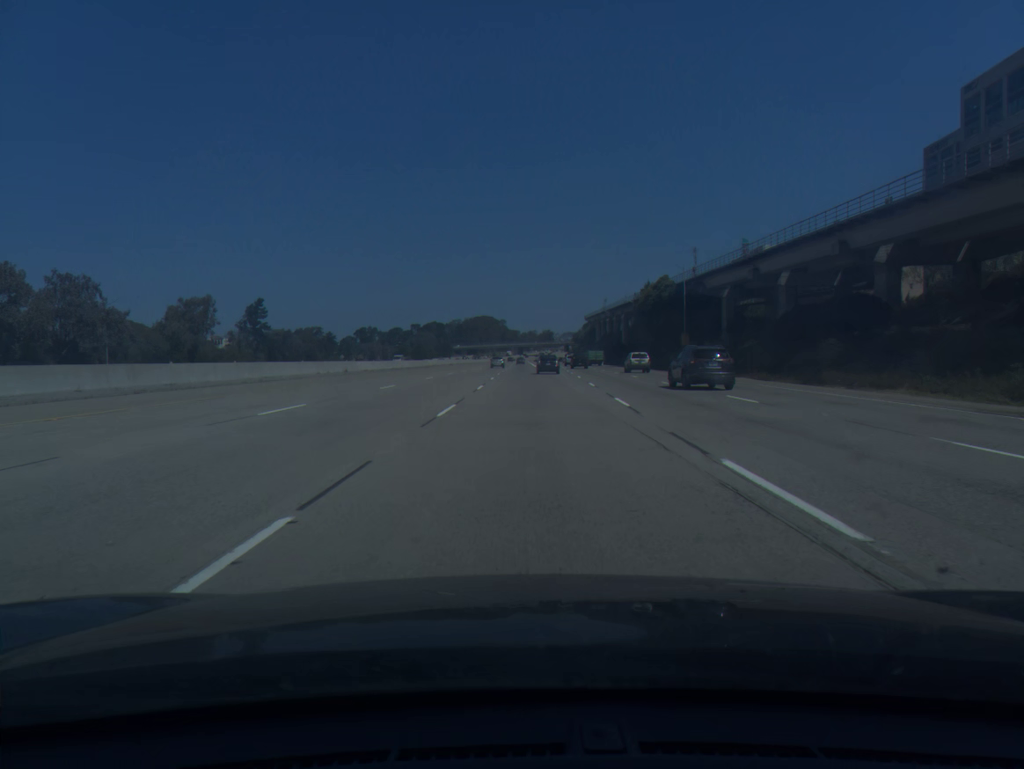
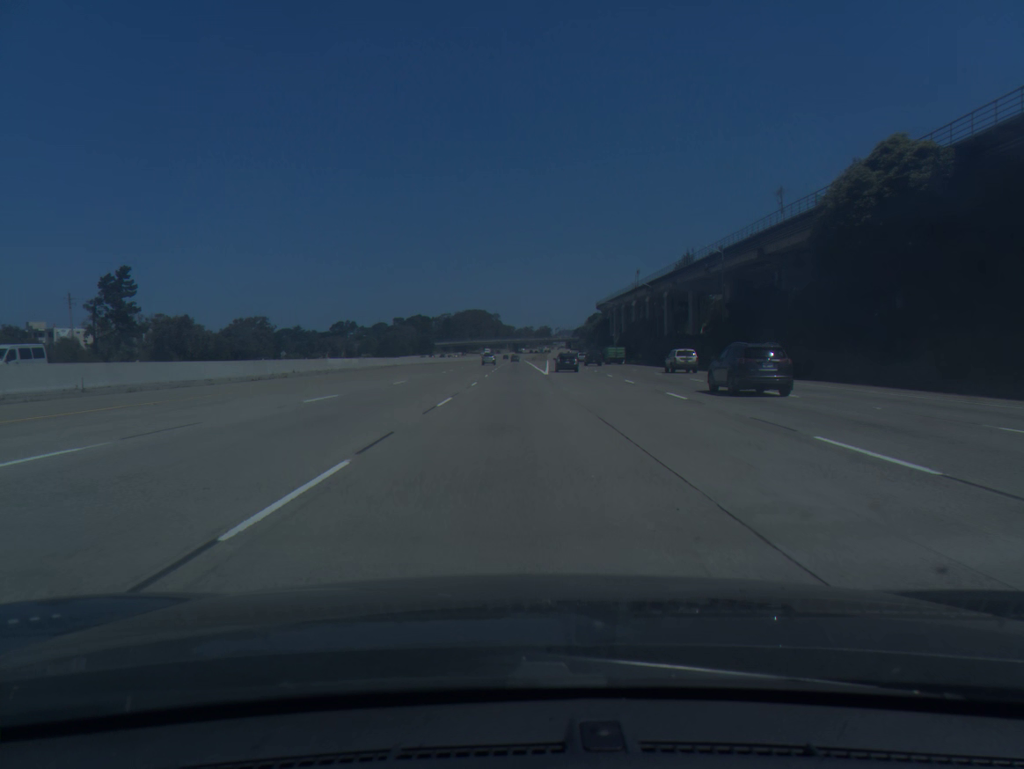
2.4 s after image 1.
(+0.3, +68.3) m; 0°
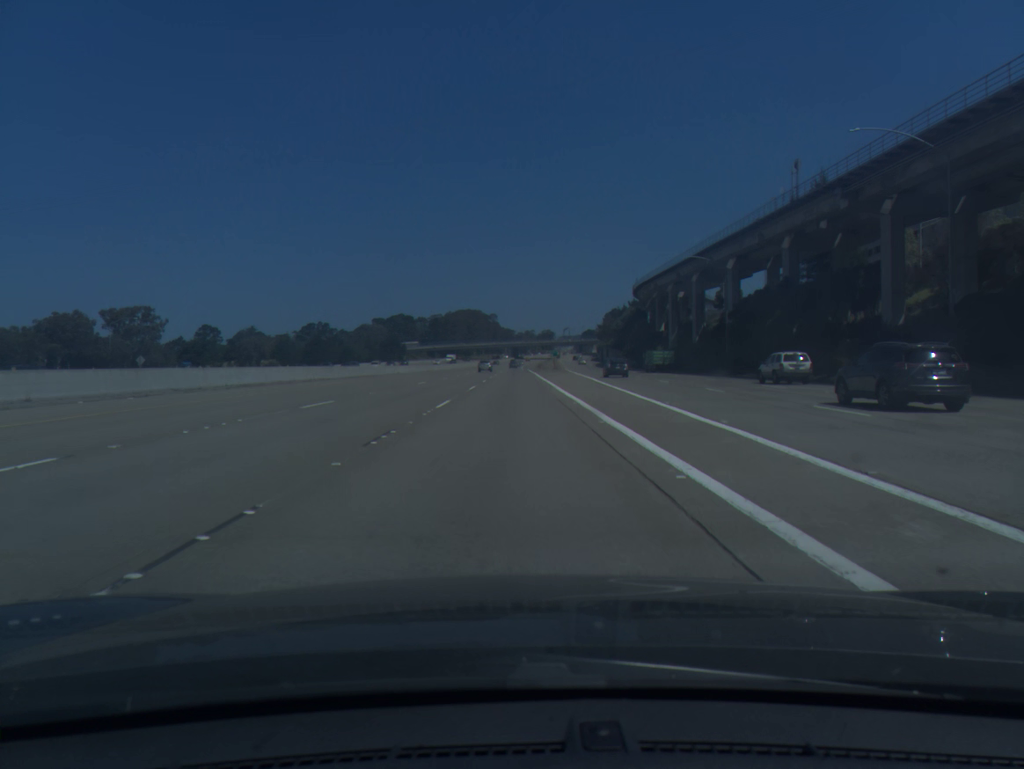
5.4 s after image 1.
(-0.1, +87.5) m; 0°
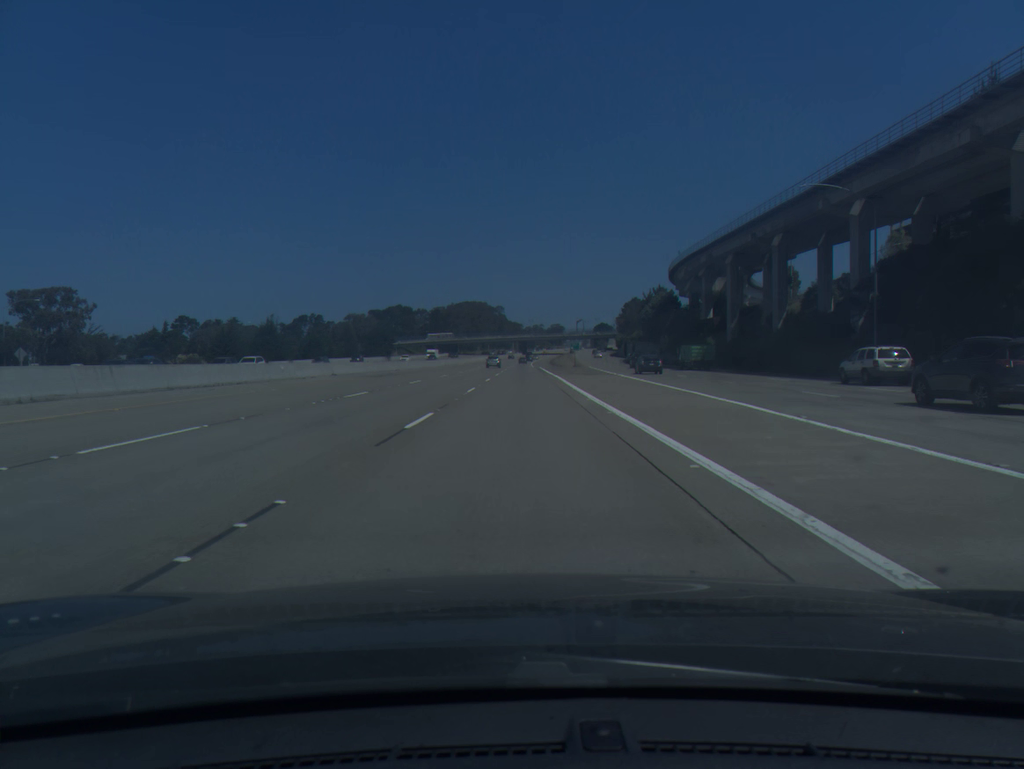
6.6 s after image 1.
(-0.2, +36.0) m; -1°
